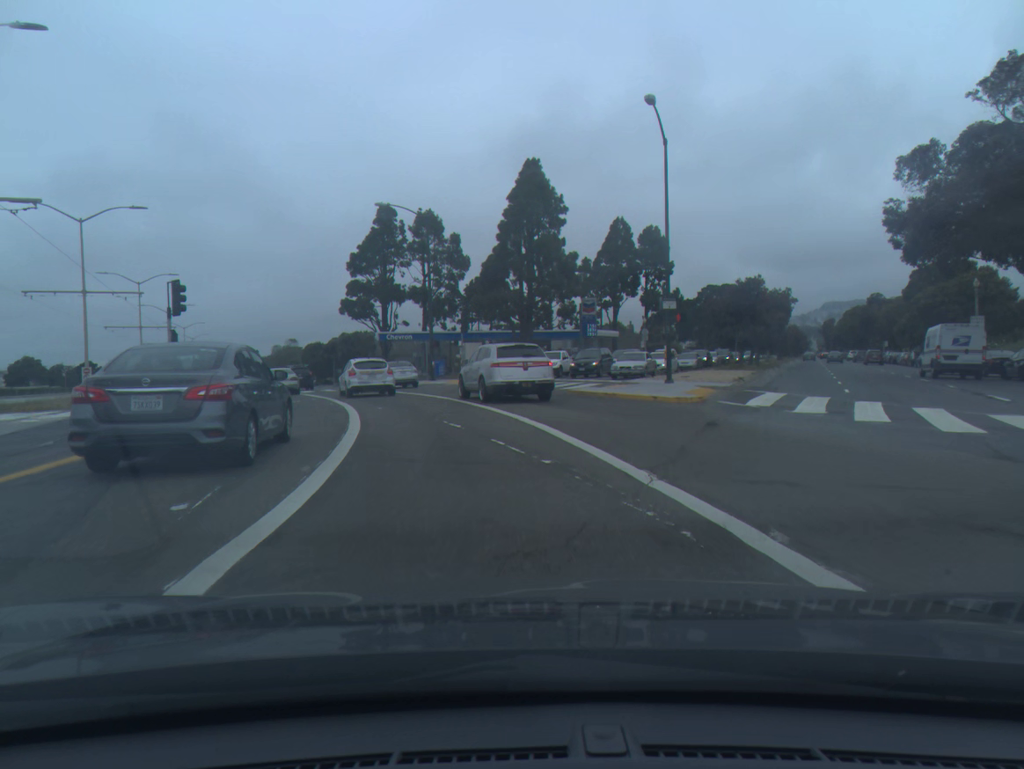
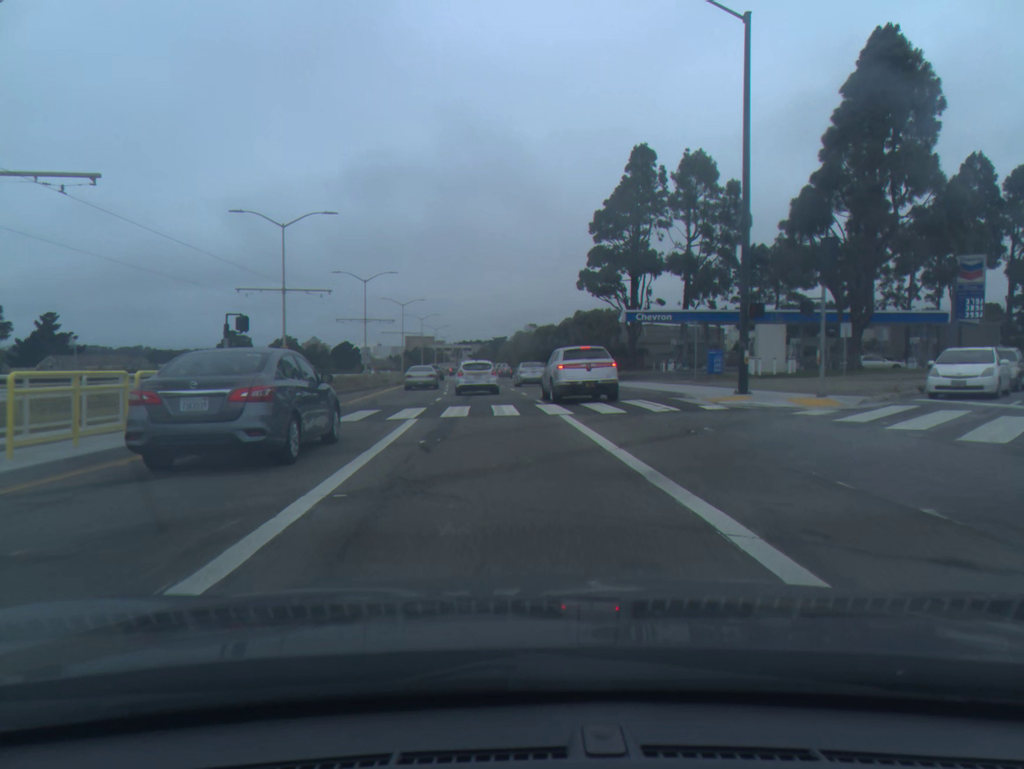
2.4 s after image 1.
(-4.7, +28.9) m; -18°
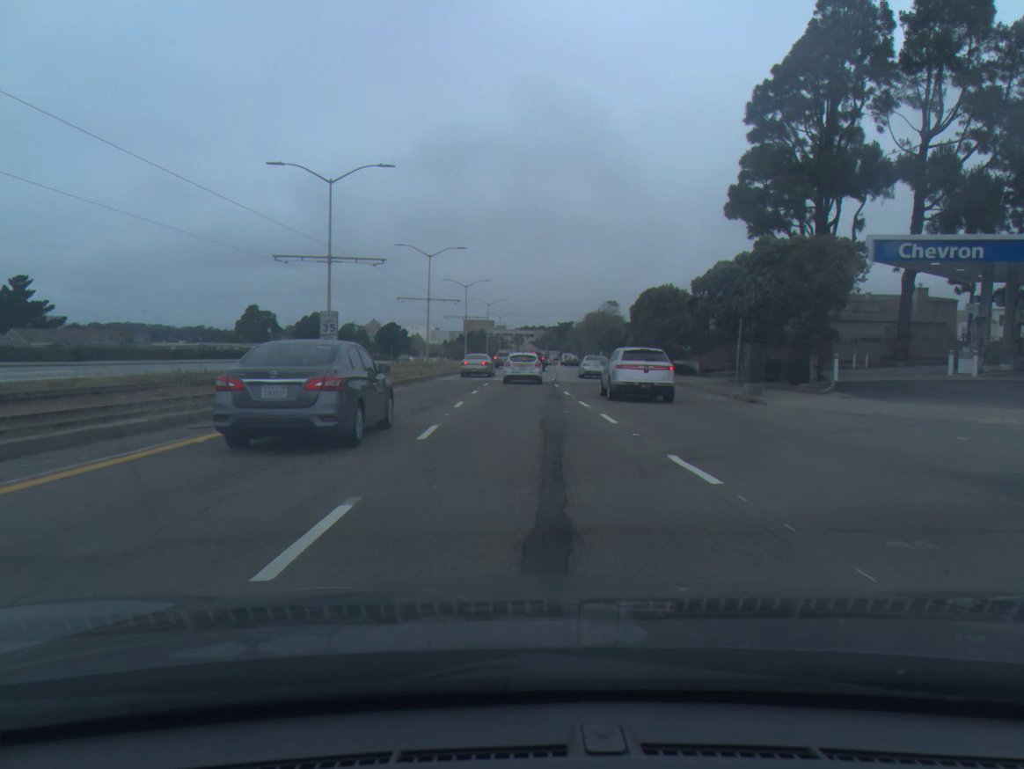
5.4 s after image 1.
(-2.1, +38.1) m; -4°
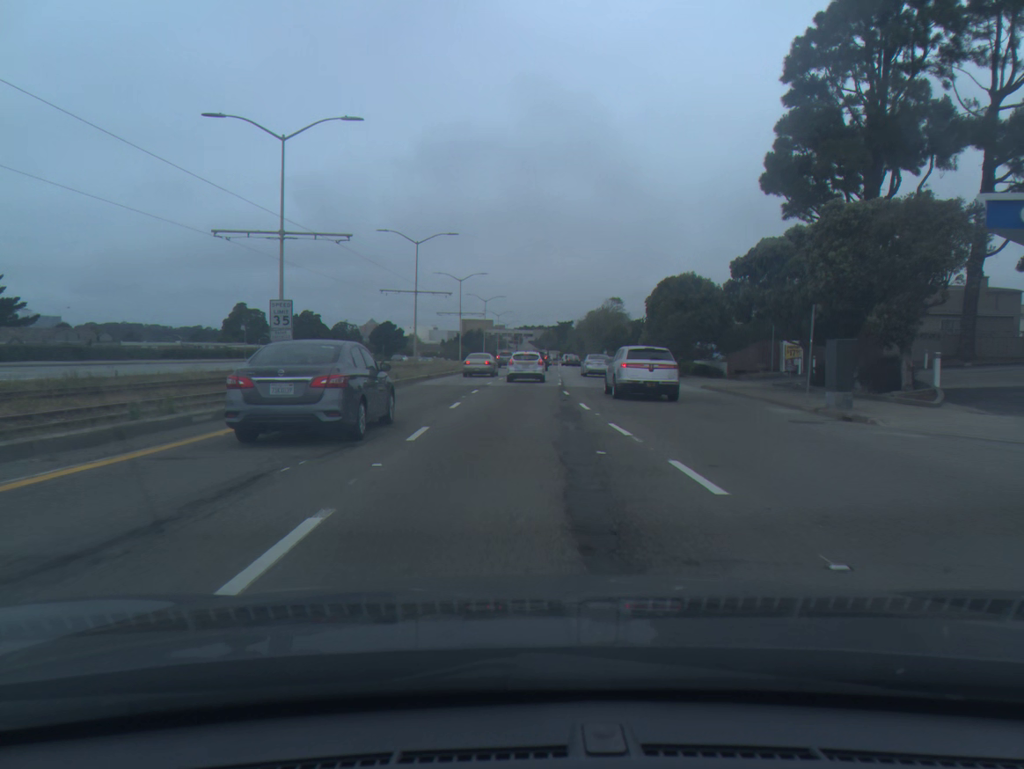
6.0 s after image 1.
(0.0, +8.0) m; 0°
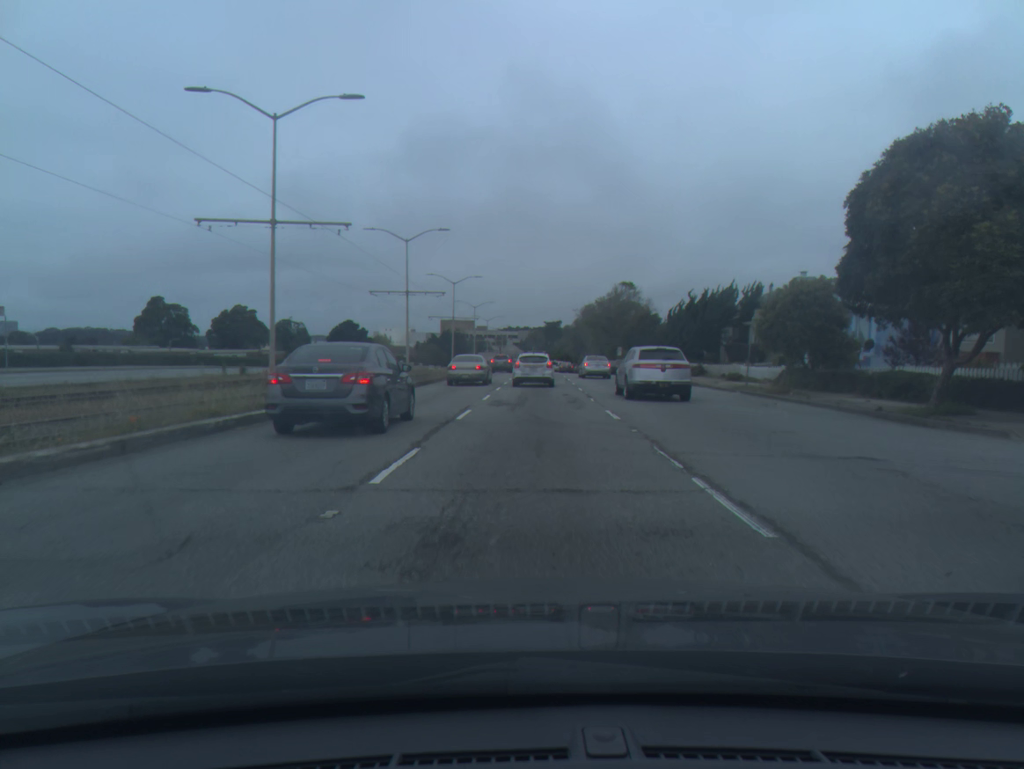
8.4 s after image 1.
(+0.2, +33.4) m; +1°
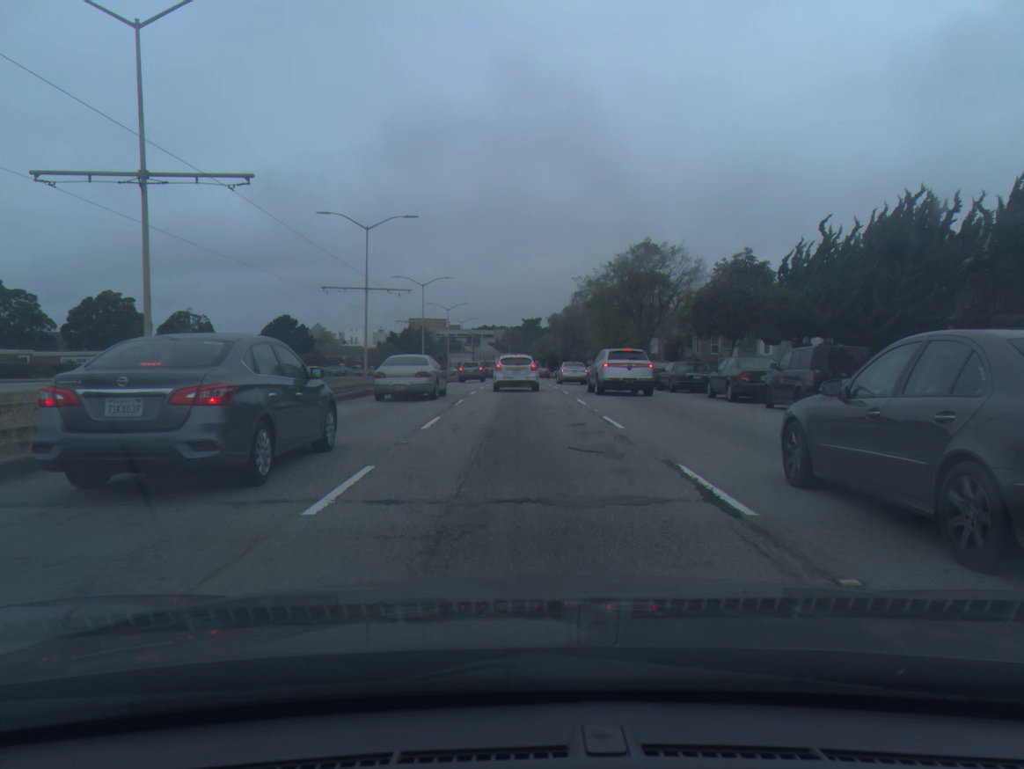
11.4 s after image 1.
(+1.0, +38.8) m; +2°
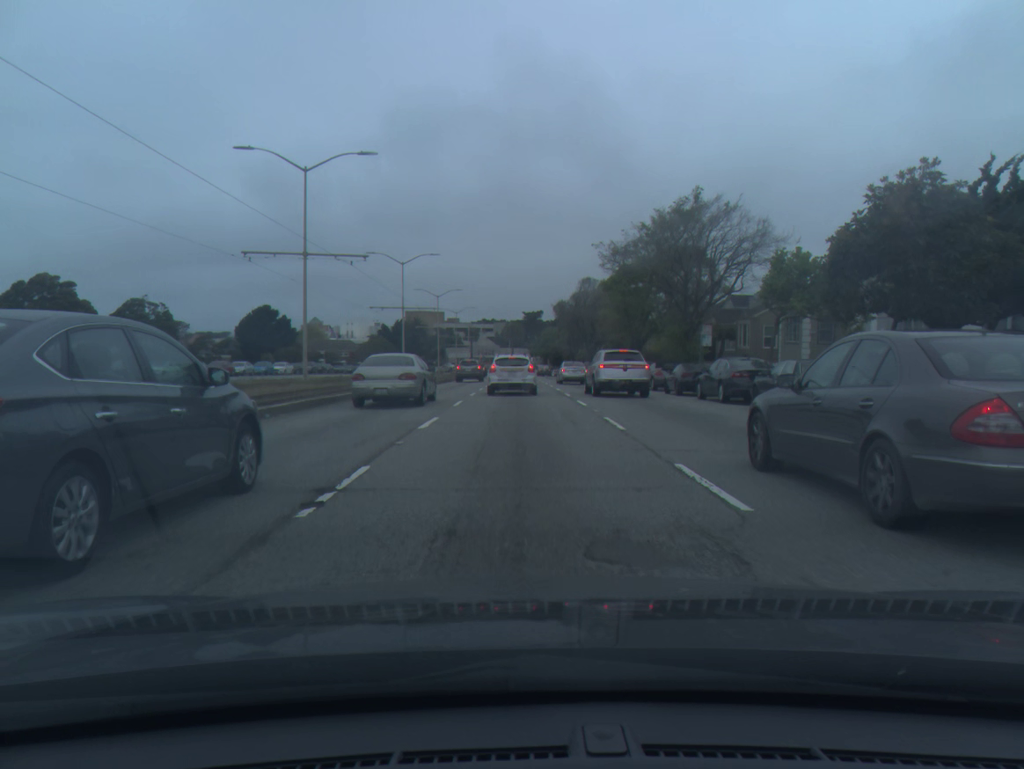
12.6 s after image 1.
(-0.1, +14.8) m; 0°
